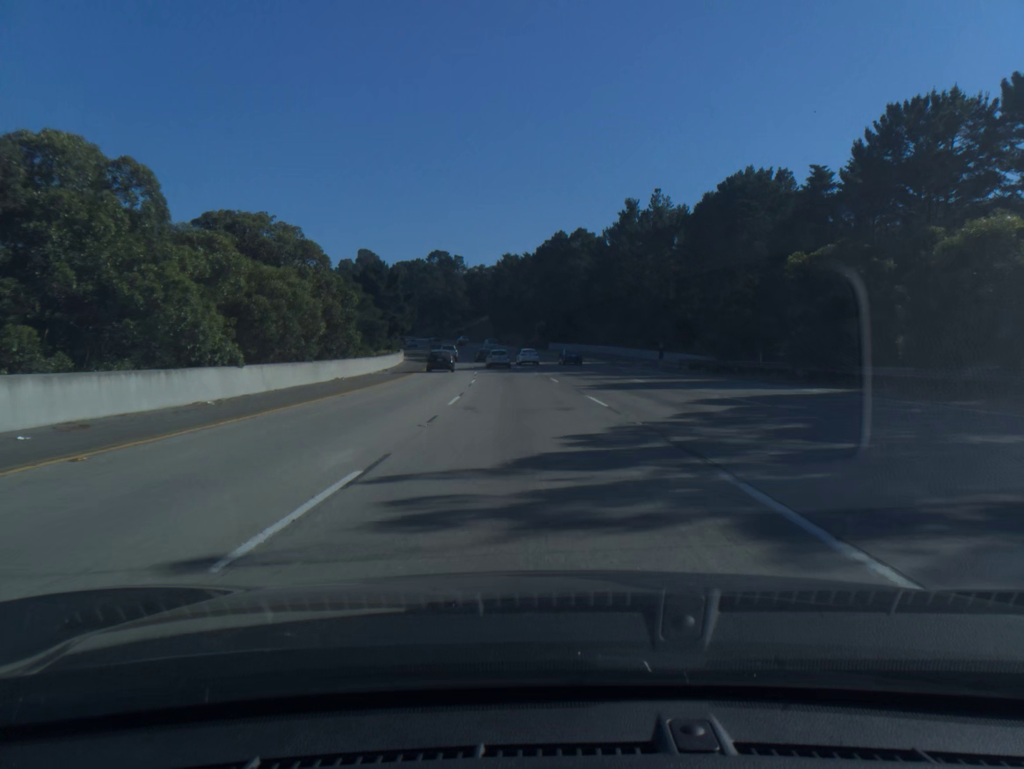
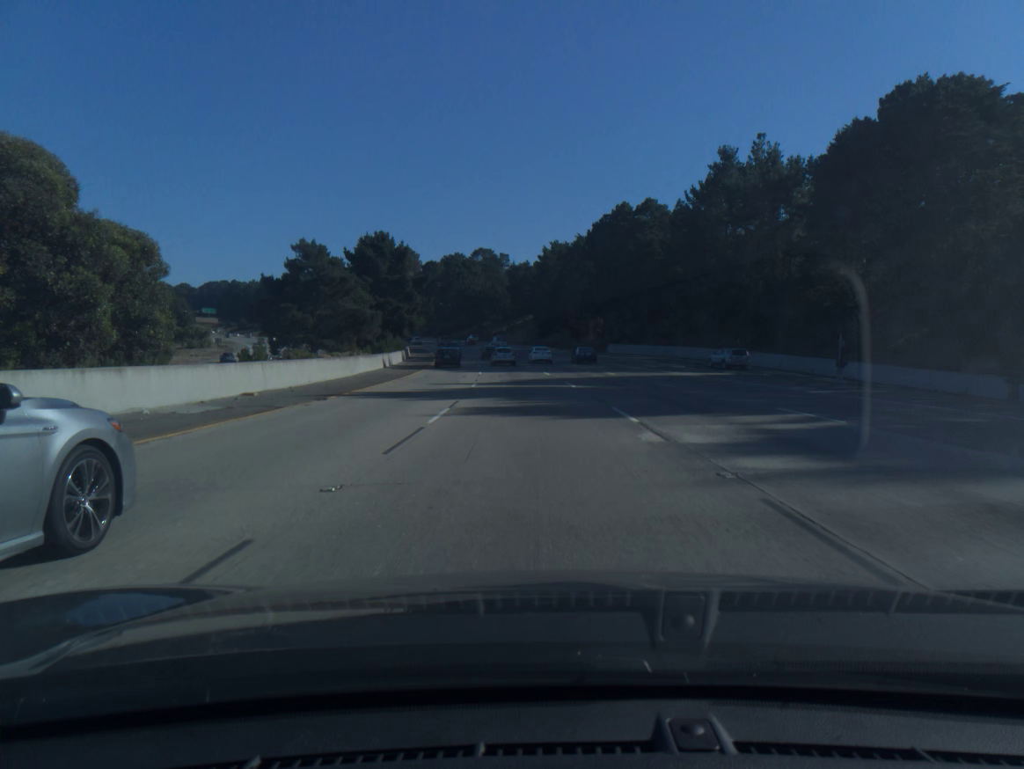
(-1.1, +34.3) m; -4°
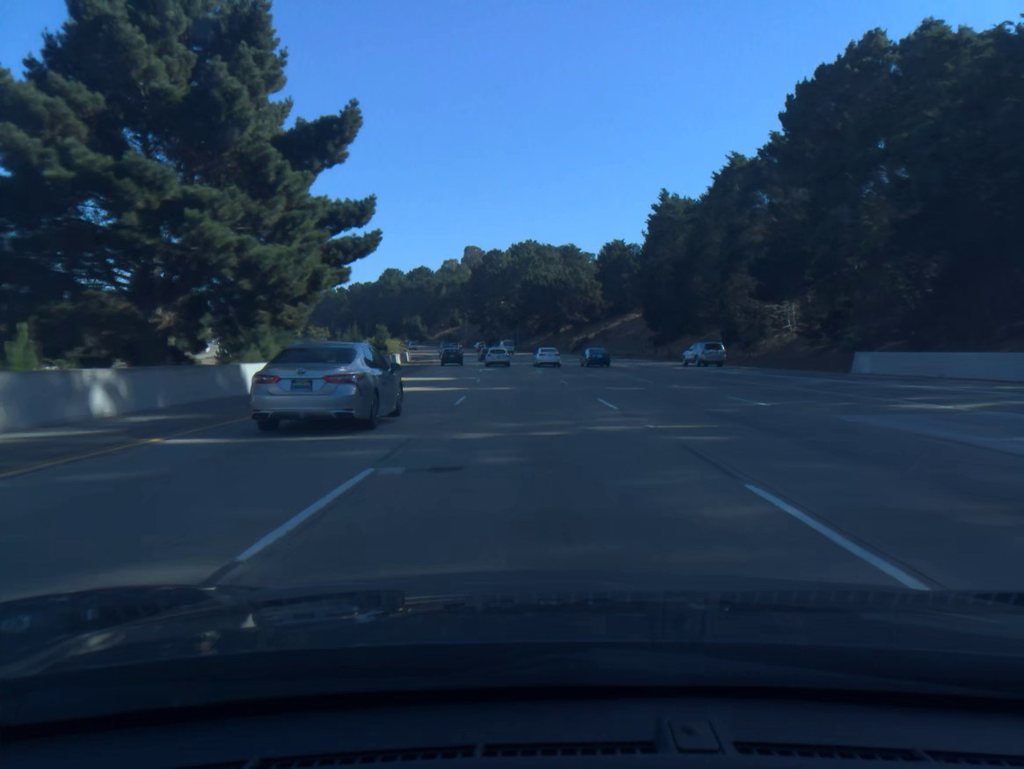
(-3.7, +67.8) m; -6°
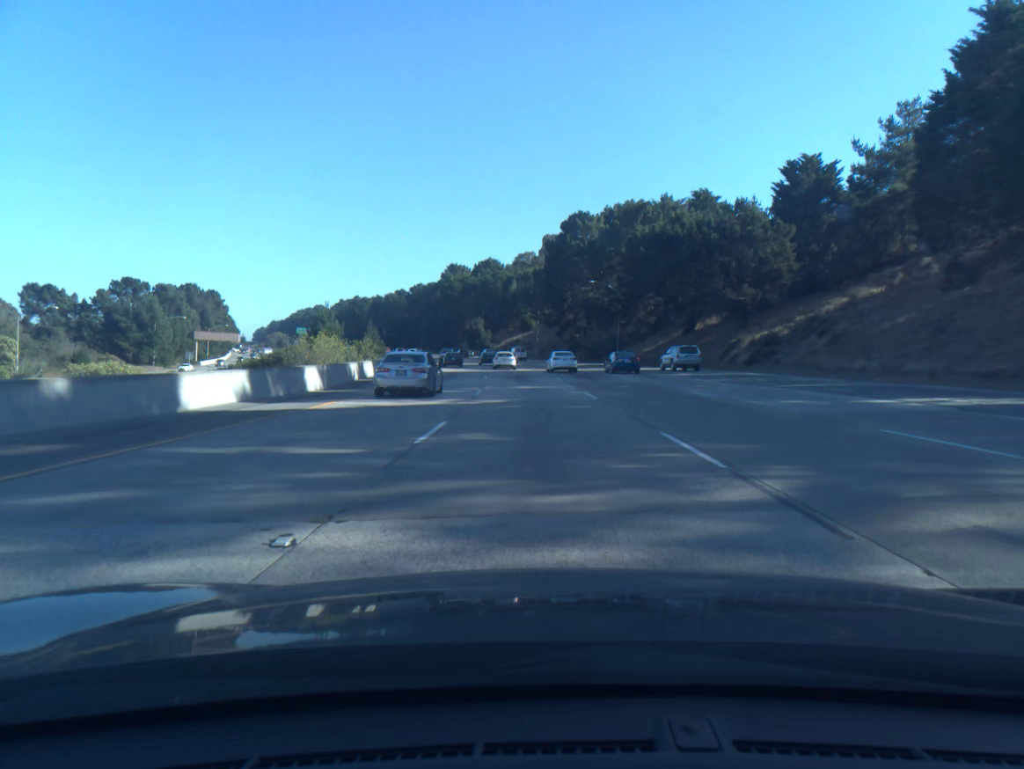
(-3.6, +66.7) m; -6°
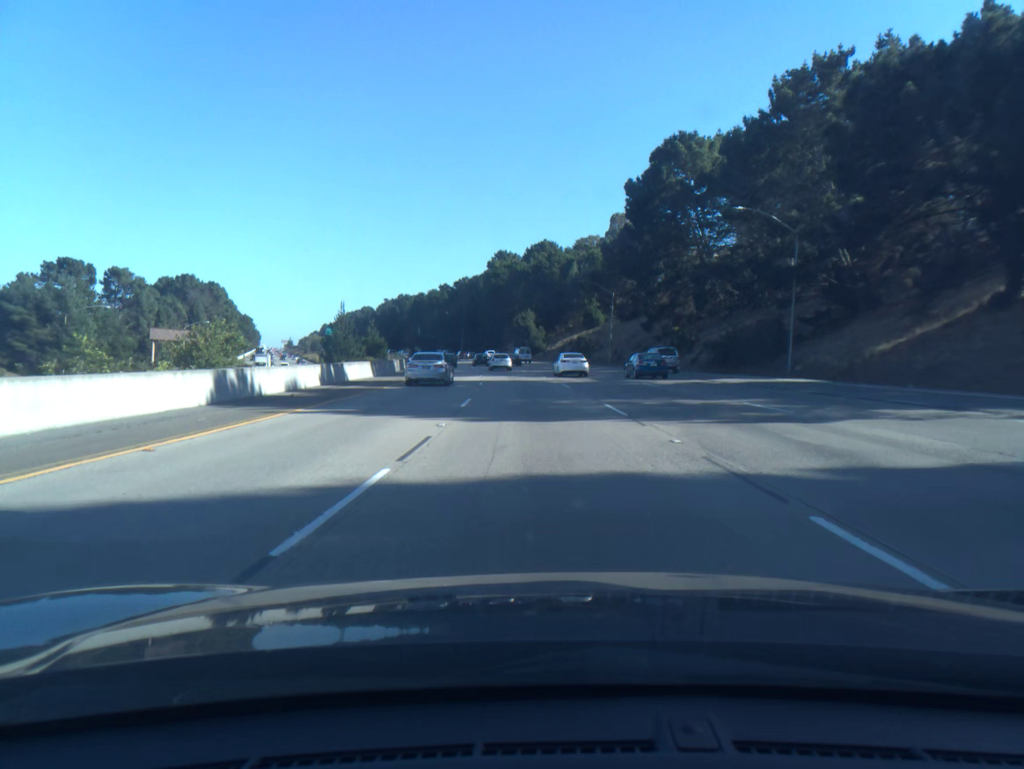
(-1.8, +50.0) m; -4°
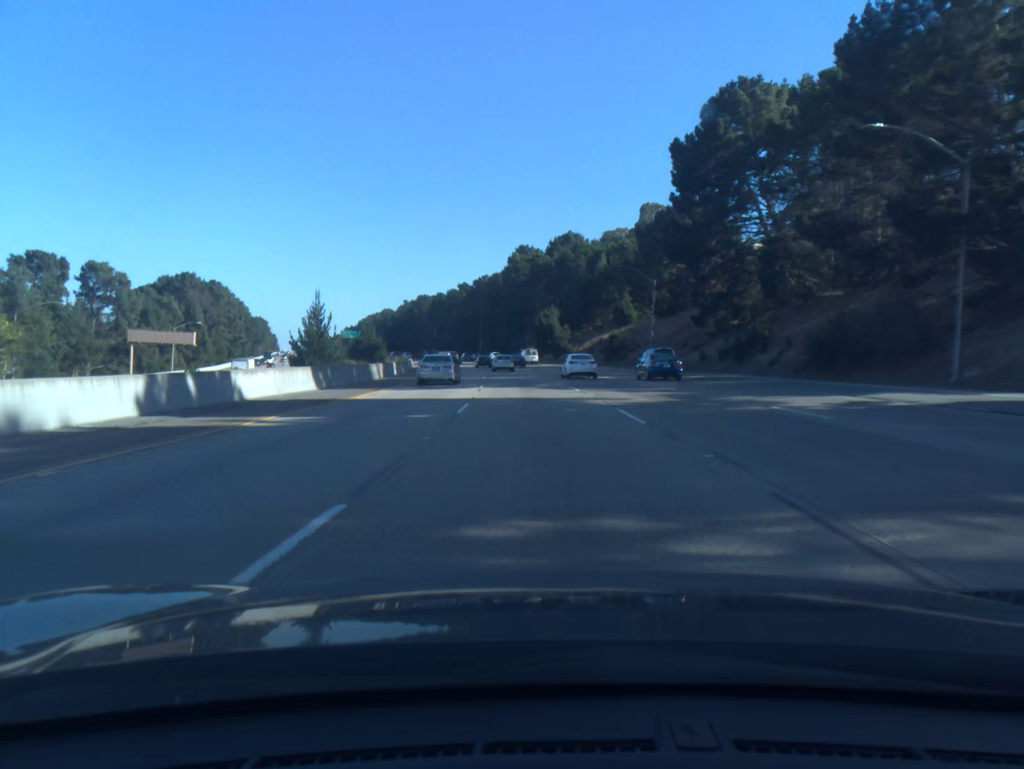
(-0.2, +16.8) m; -2°
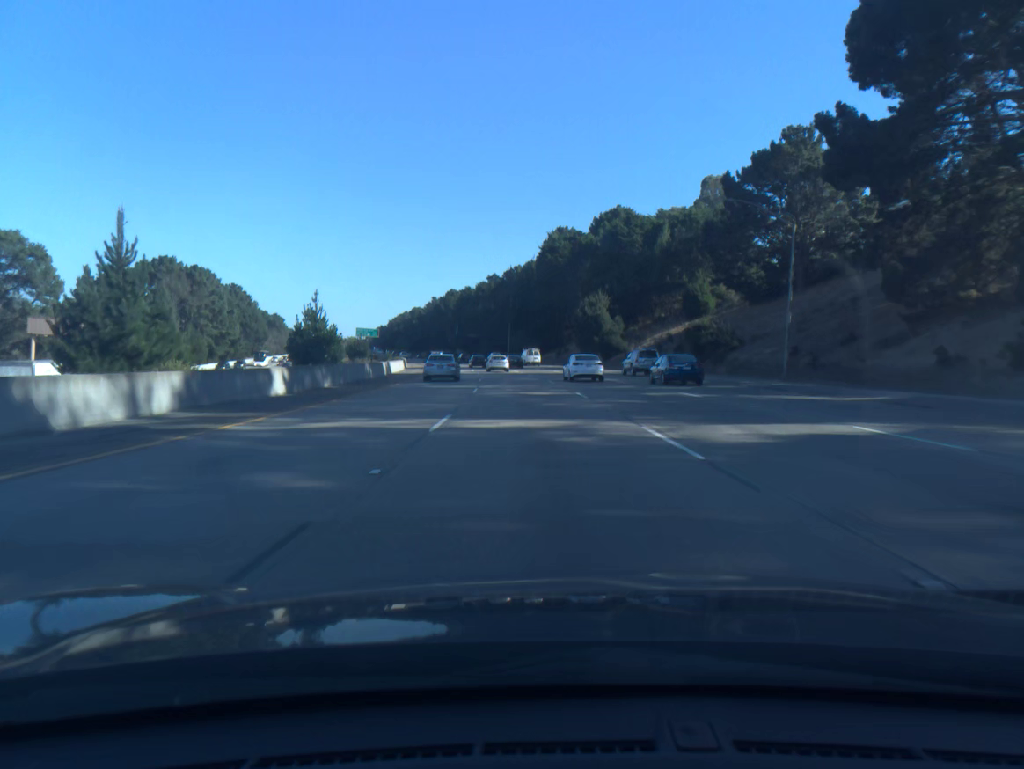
(-0.9, +33.8) m; -3°
